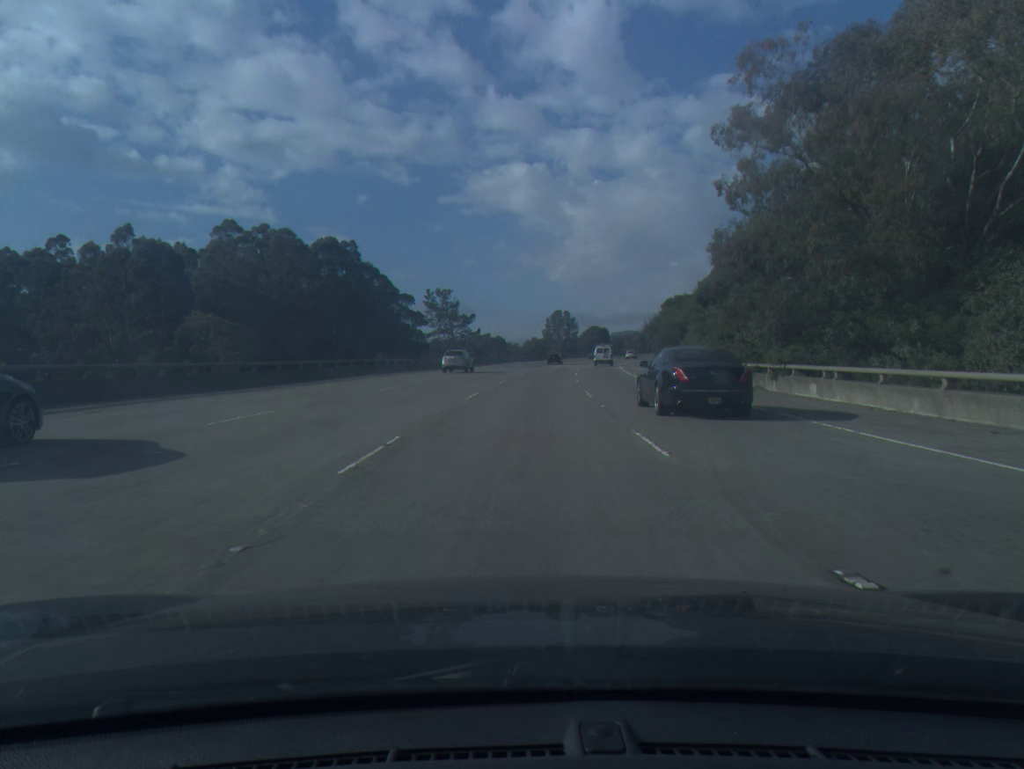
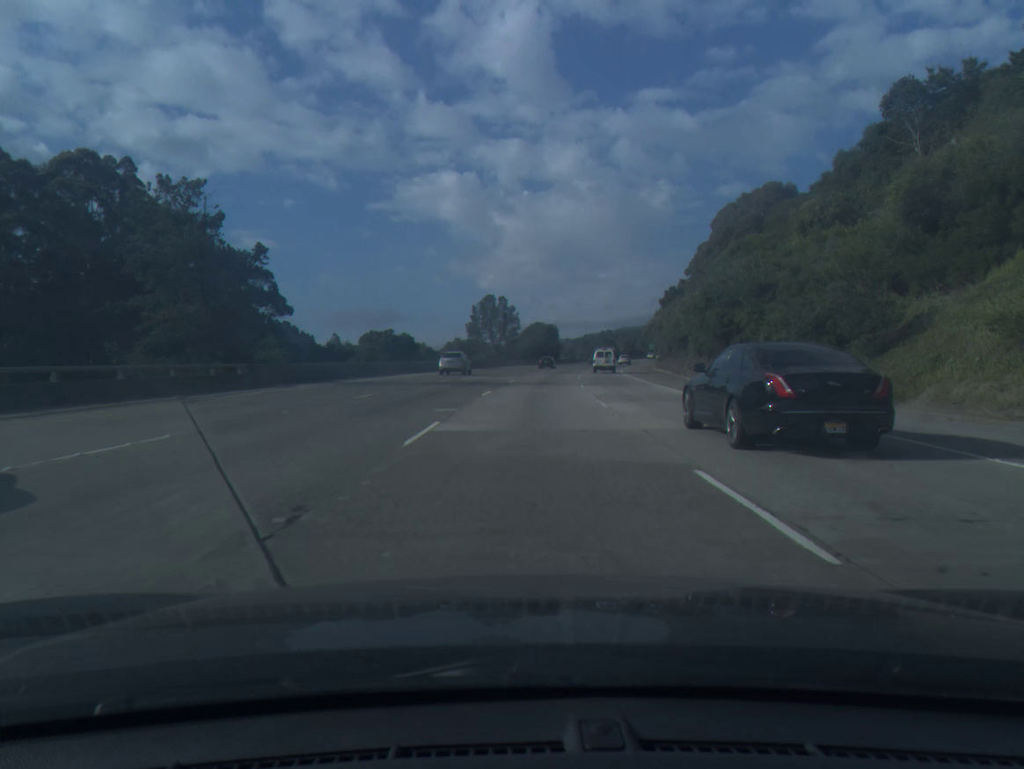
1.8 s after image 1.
(+2.7, +63.2) m; +5°
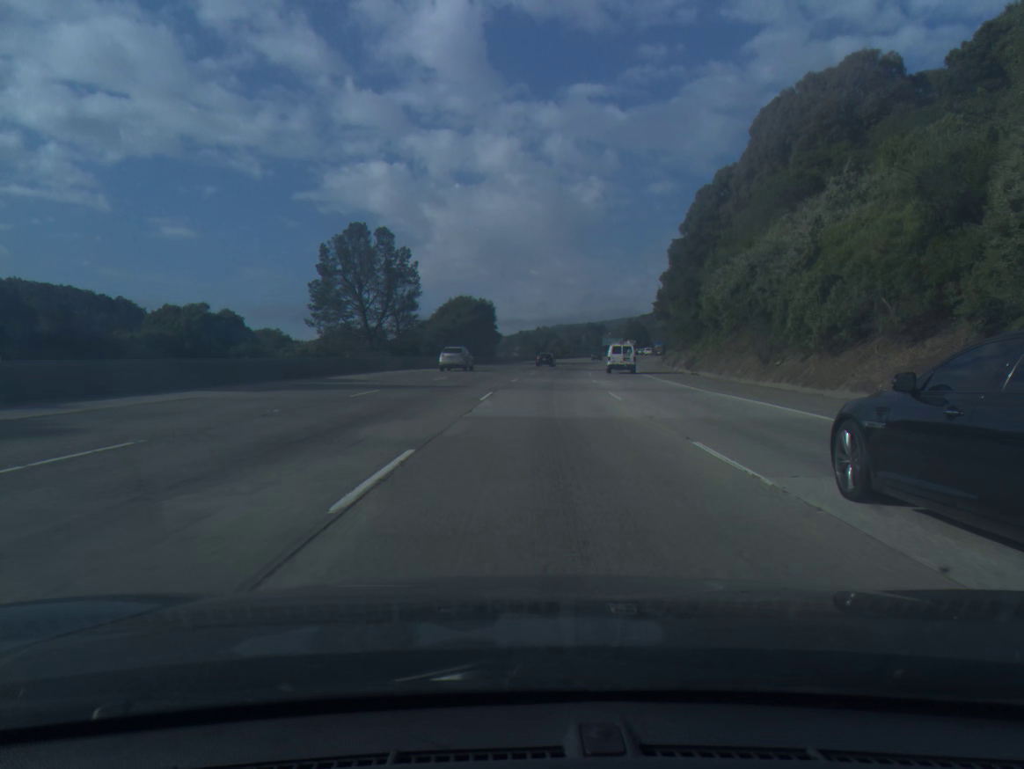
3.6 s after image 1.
(+2.7, +63.1) m; +5°
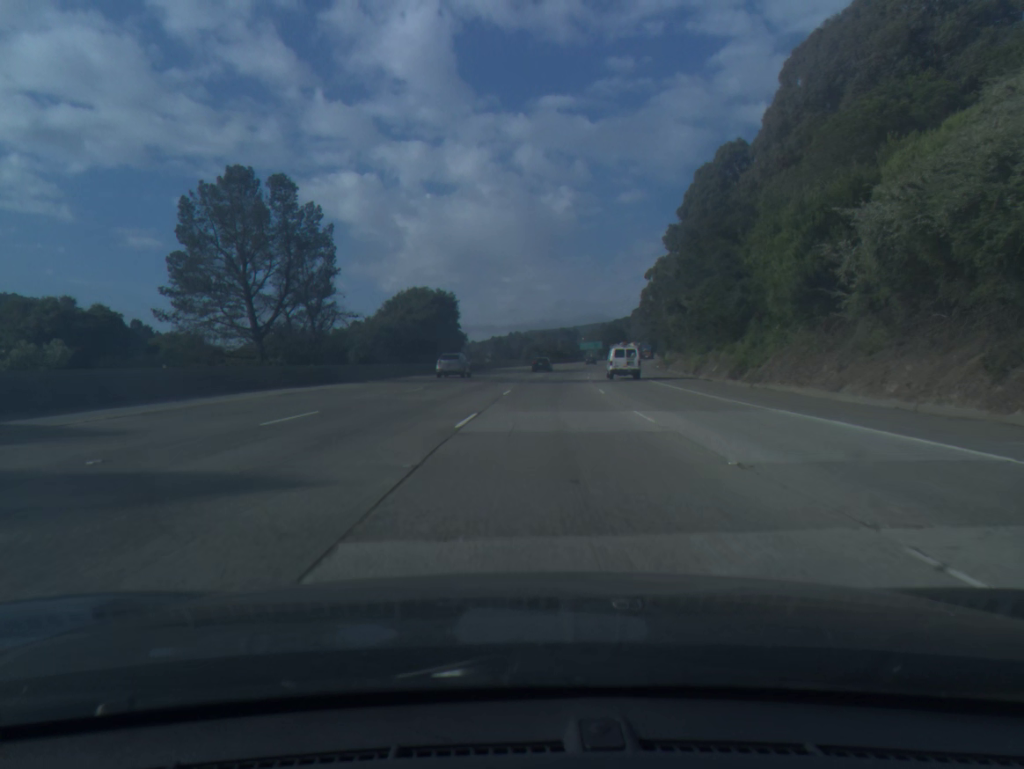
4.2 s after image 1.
(+0.4, +21.1) m; +2°
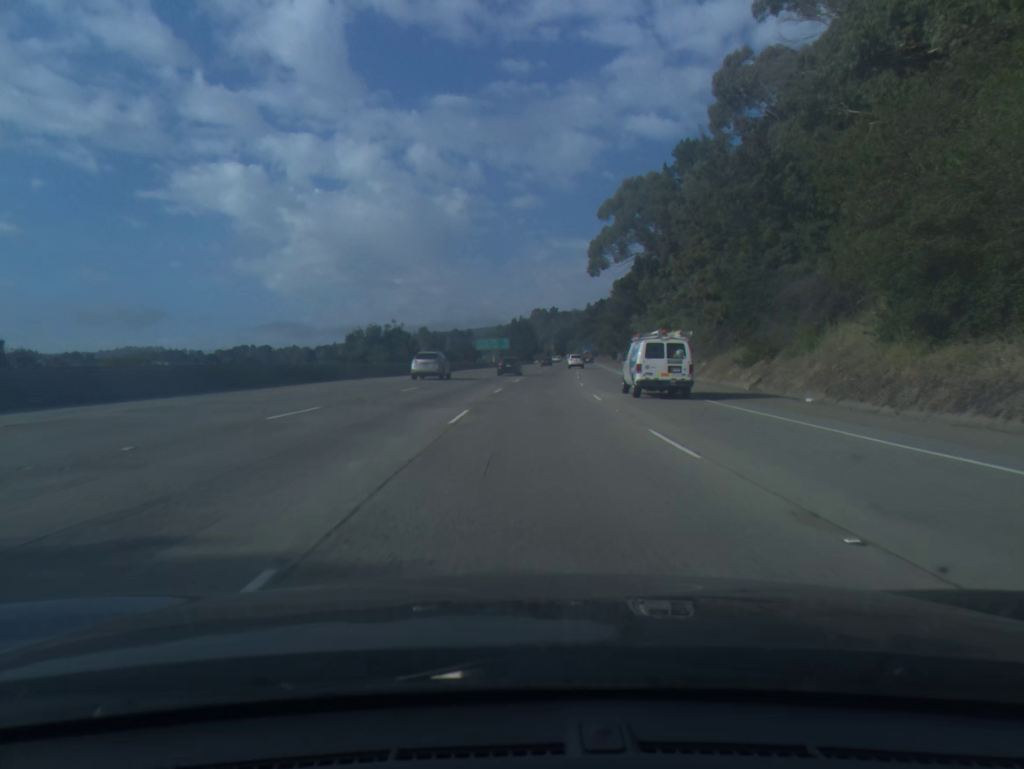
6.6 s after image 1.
(+5.8, +85.5) m; +8°
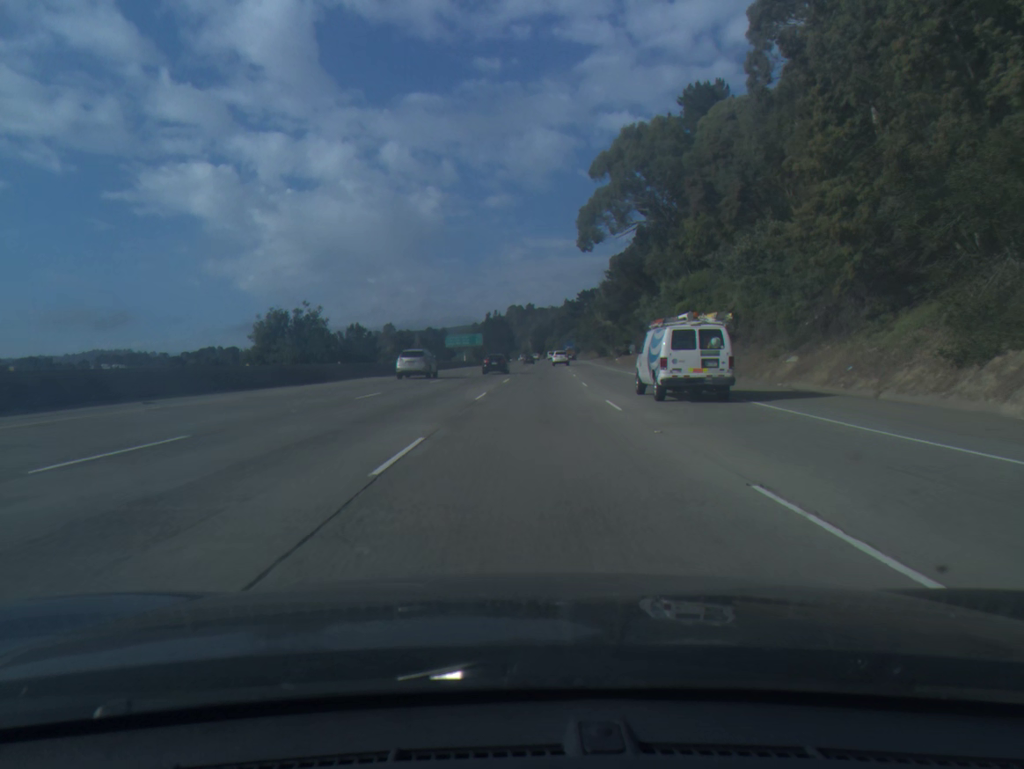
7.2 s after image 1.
(+0.4, +21.8) m; +2°
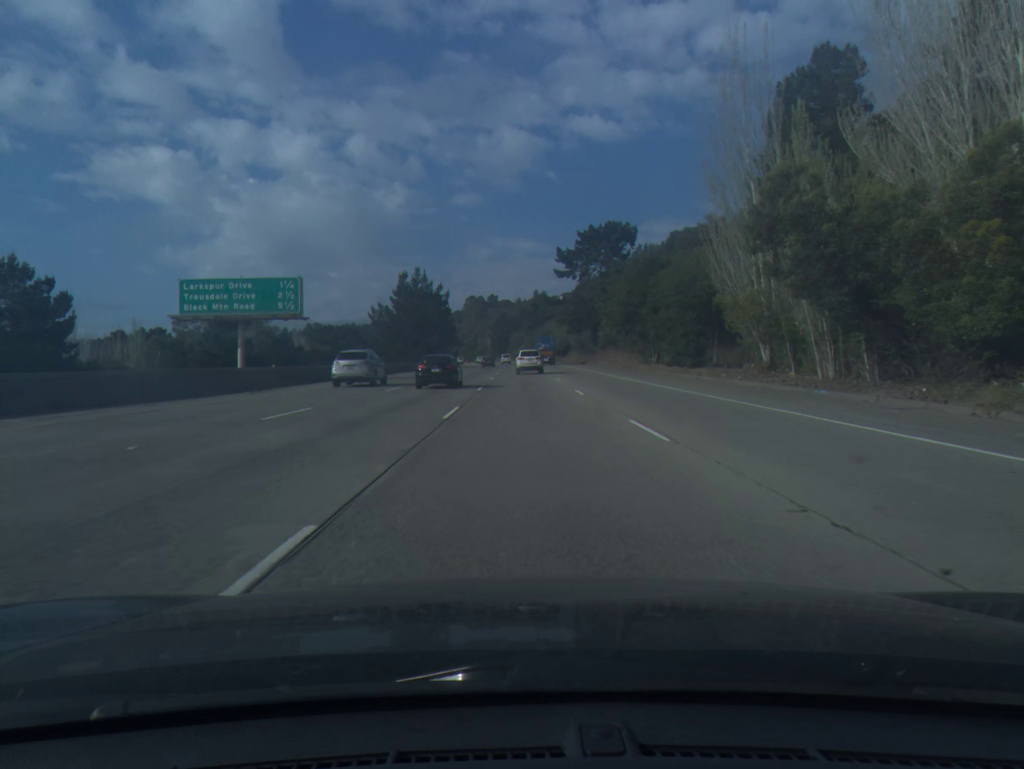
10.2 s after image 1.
(+3.7, +108.6) m; +3°
